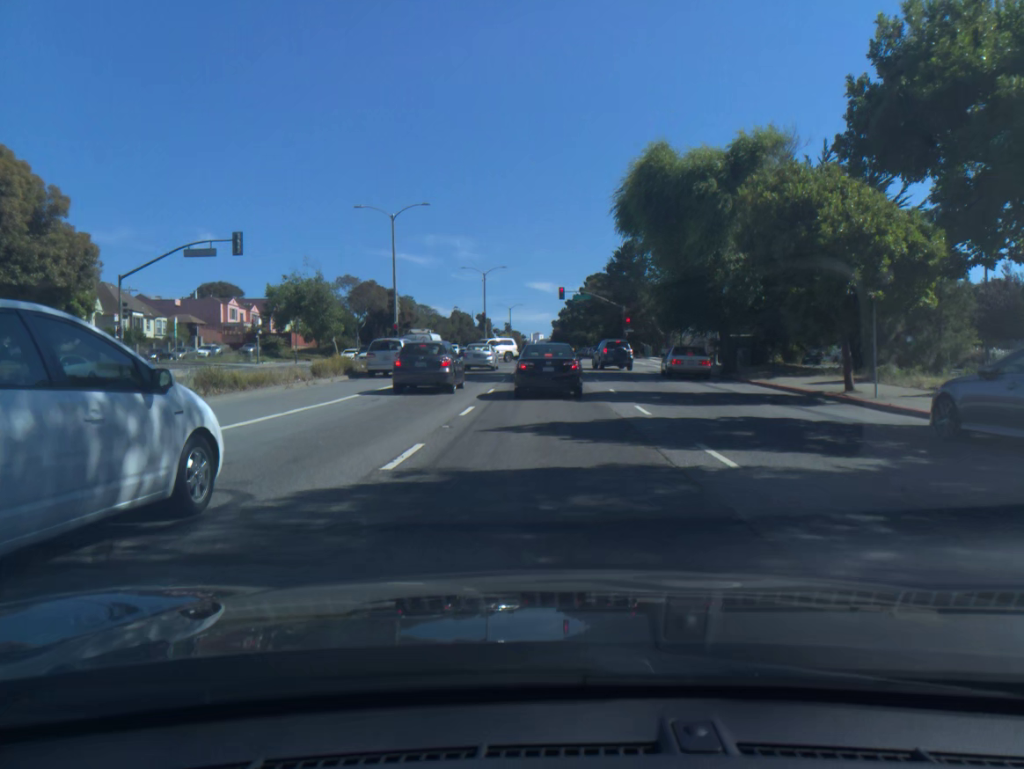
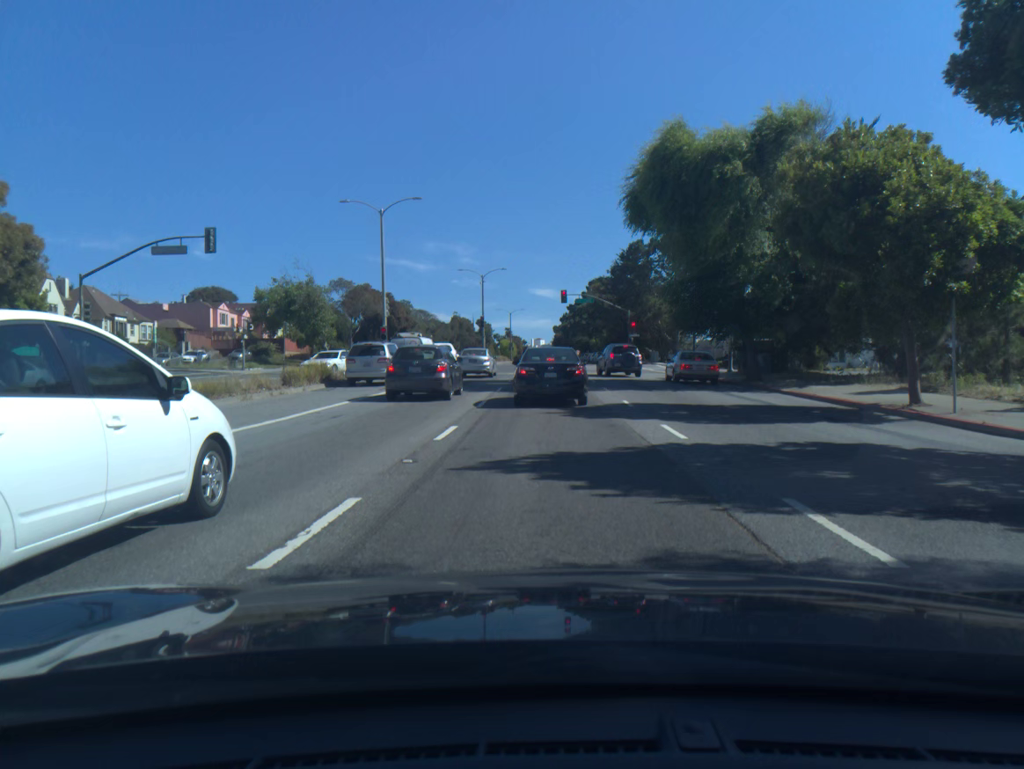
(0.0, +3.8) m; 0°
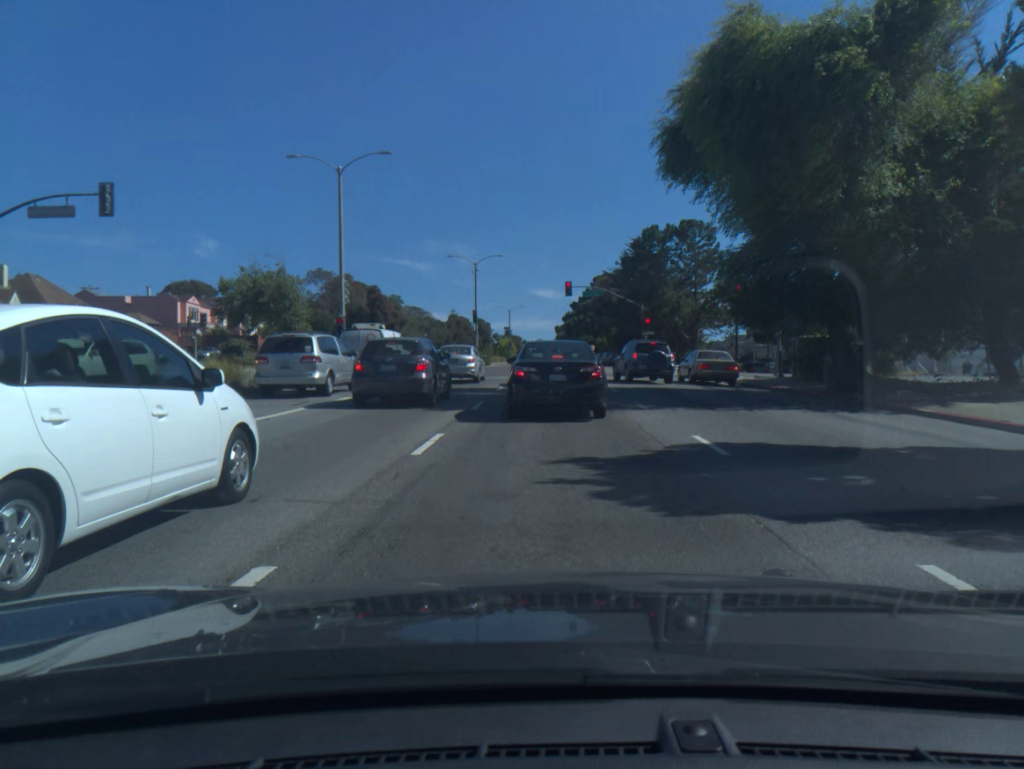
(0.0, +9.7) m; 0°
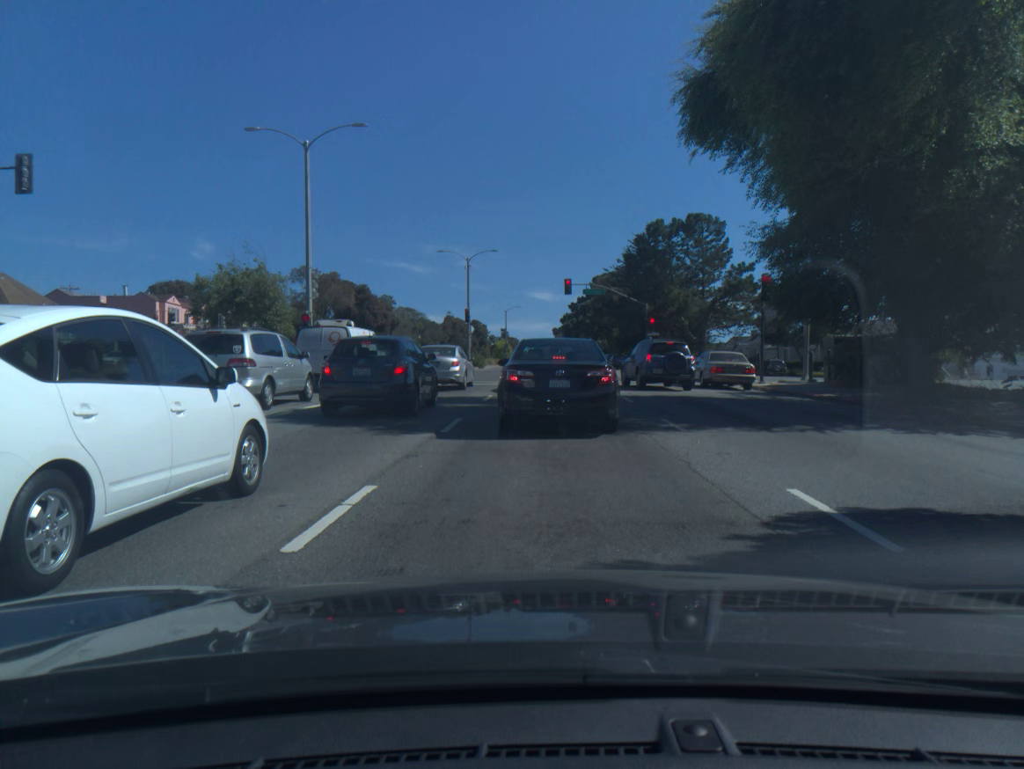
(0.0, +4.7) m; 0°
